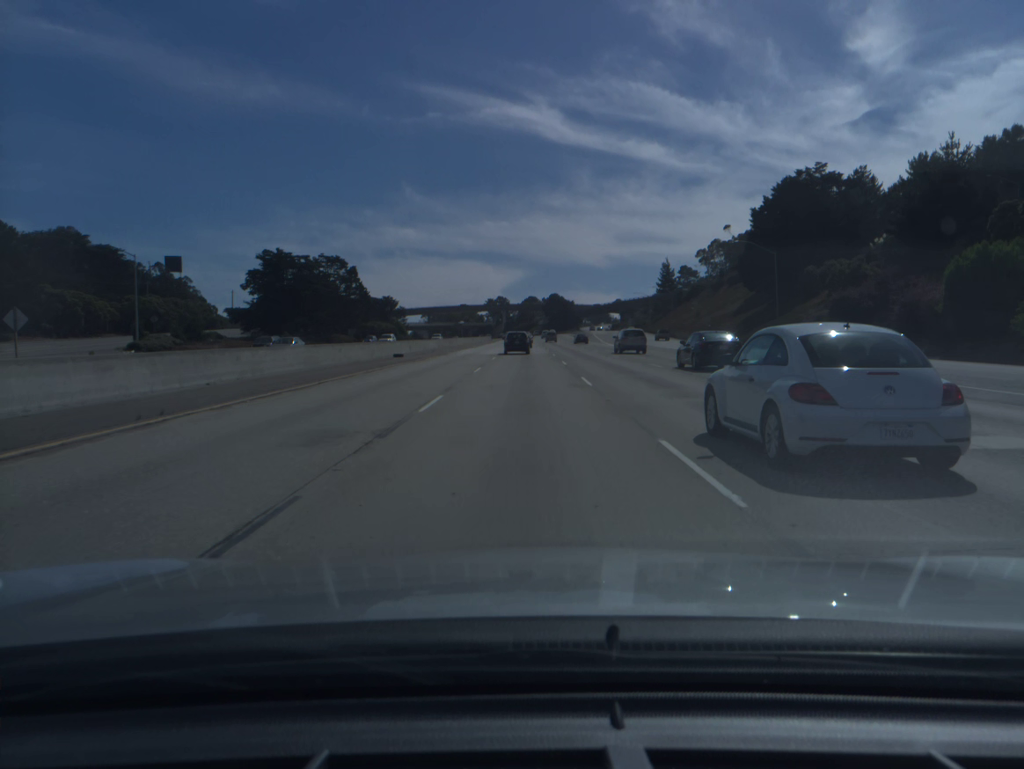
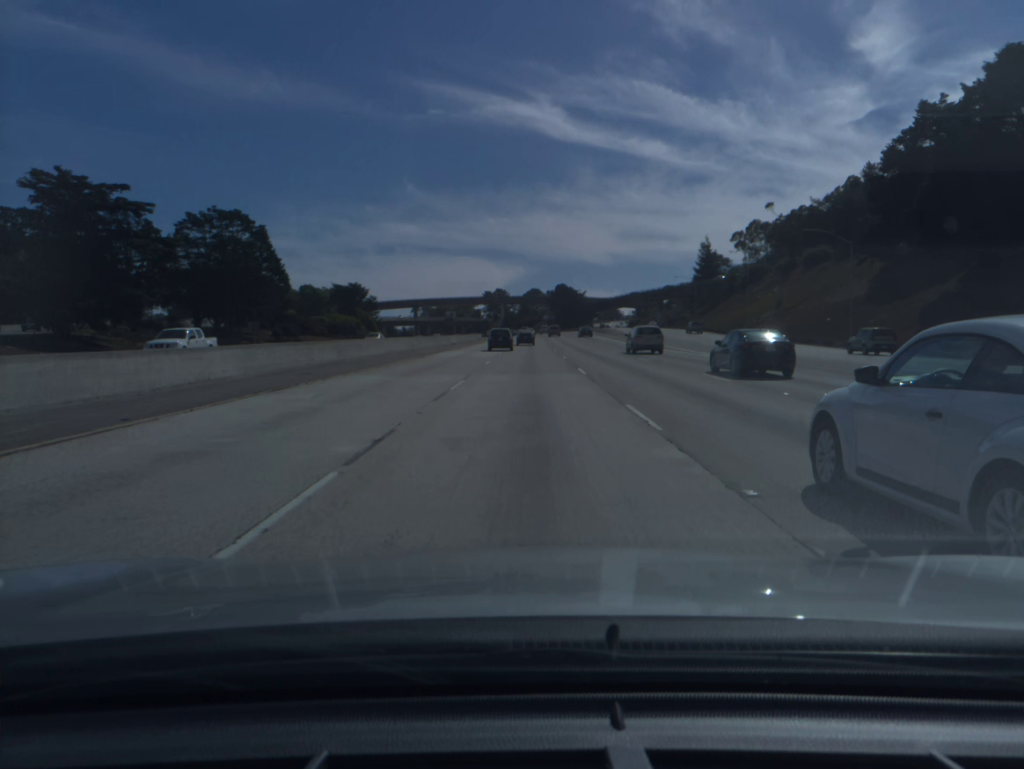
(-0.1, +53.9) m; 0°
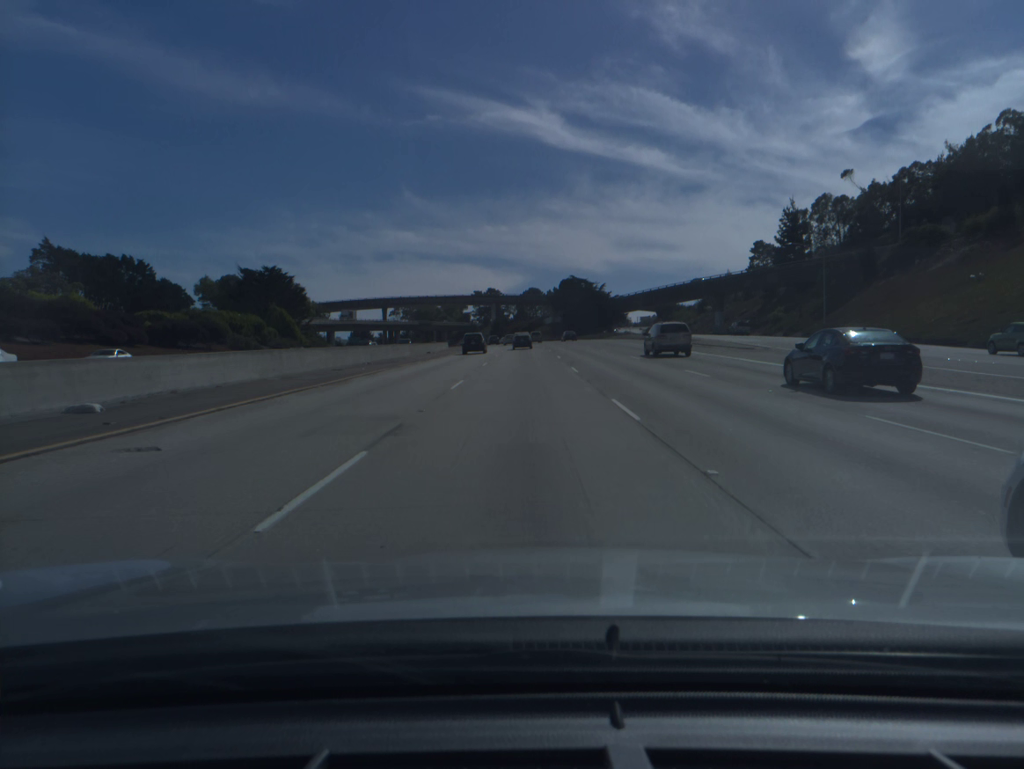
(+0.2, +71.5) m; 0°
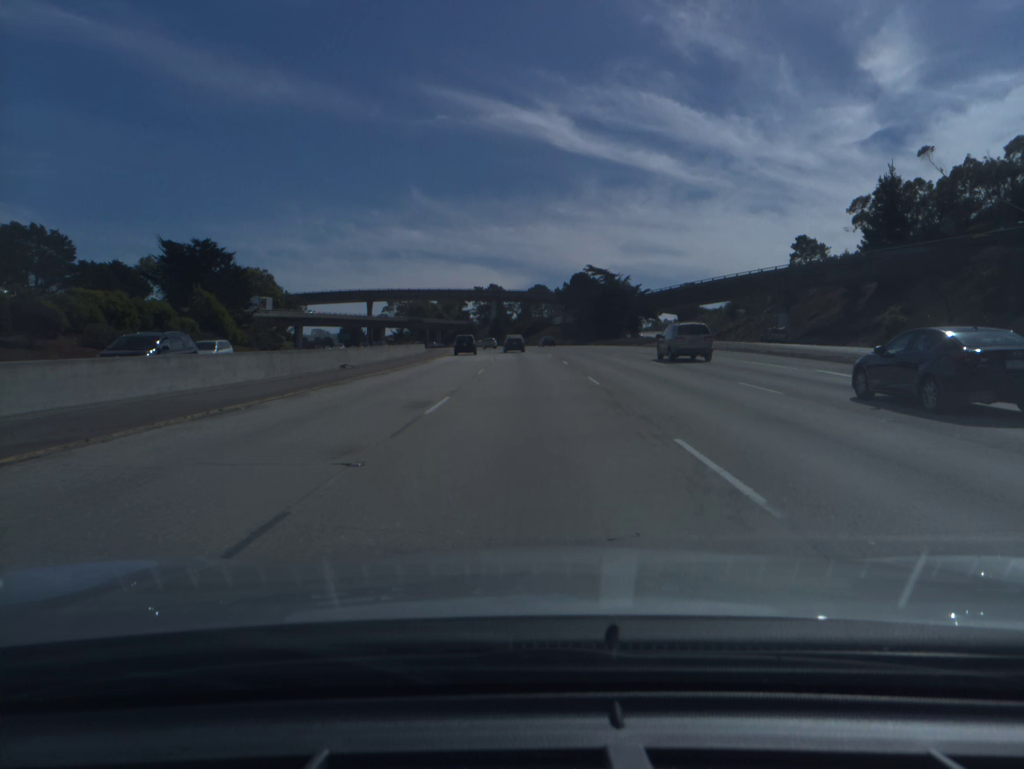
(-0.1, +35.5) m; 0°
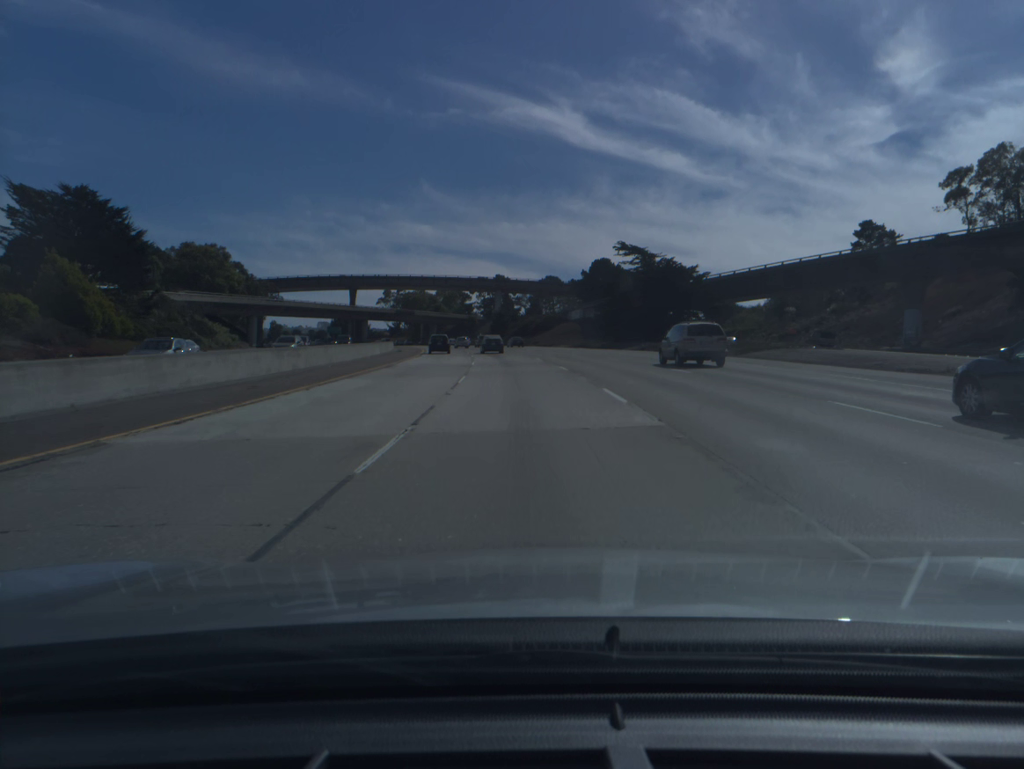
(-0.1, +35.3) m; -1°
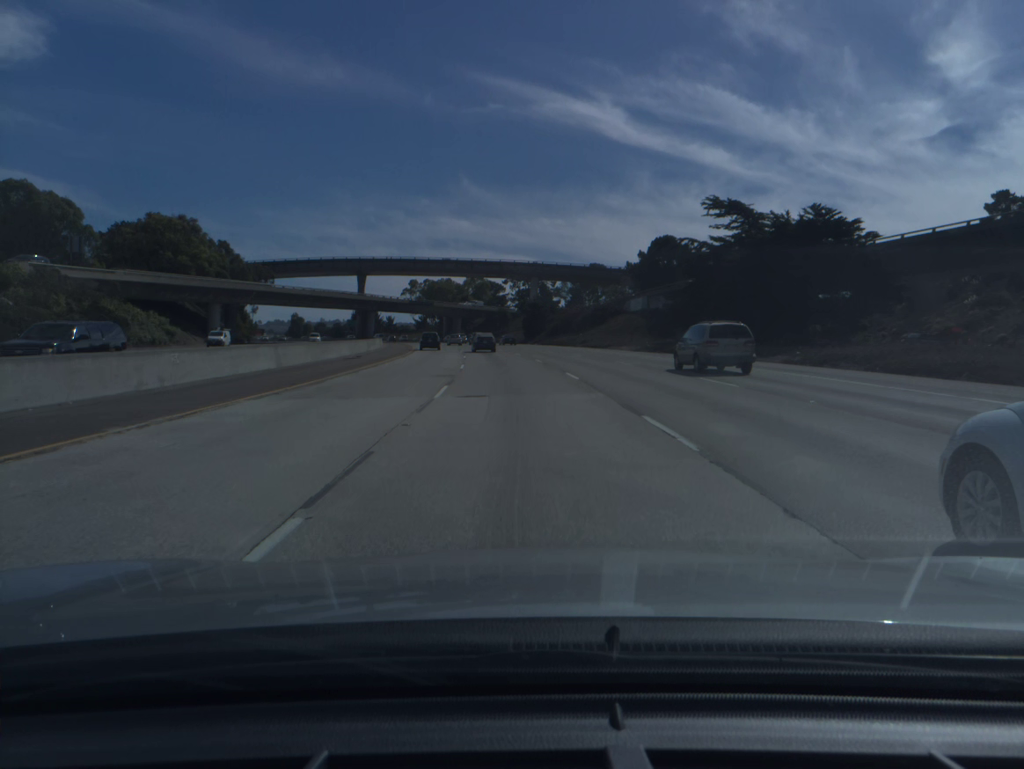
(-0.7, +34.8) m; -3°
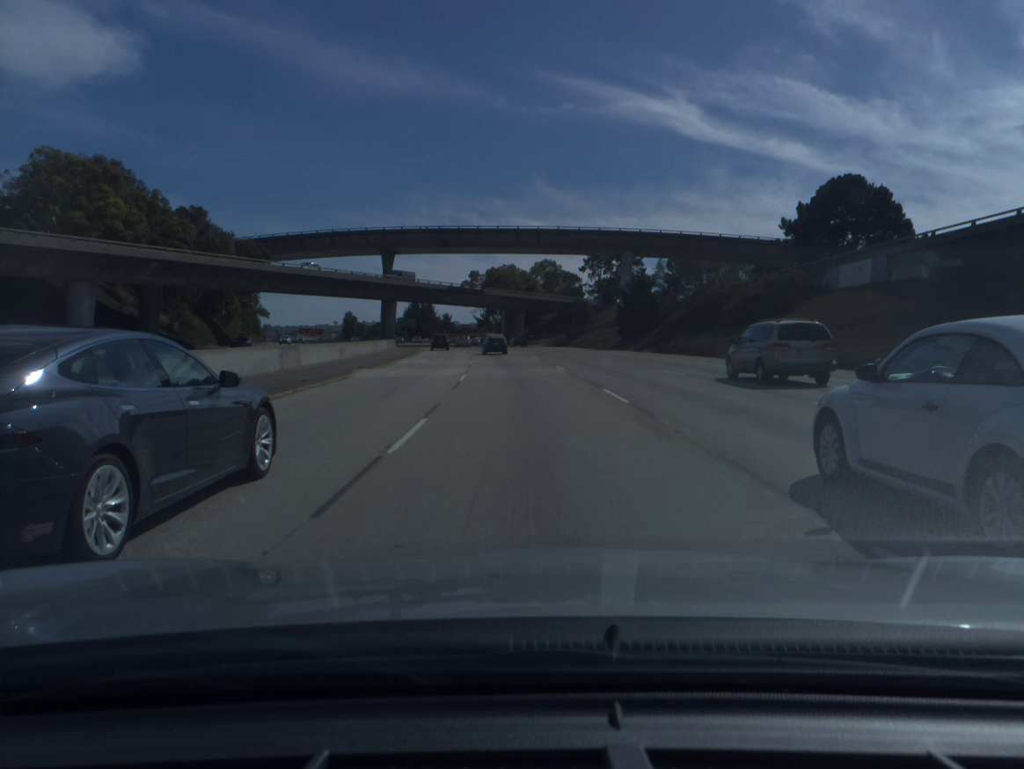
(-2.4, +51.5) m; -5°
